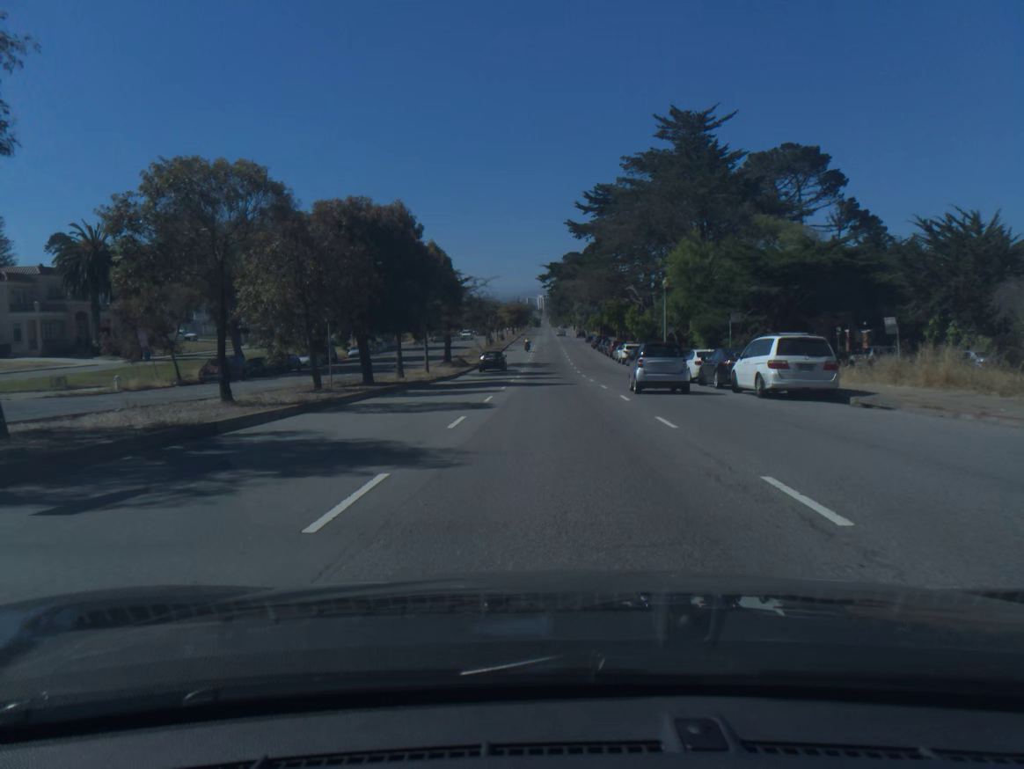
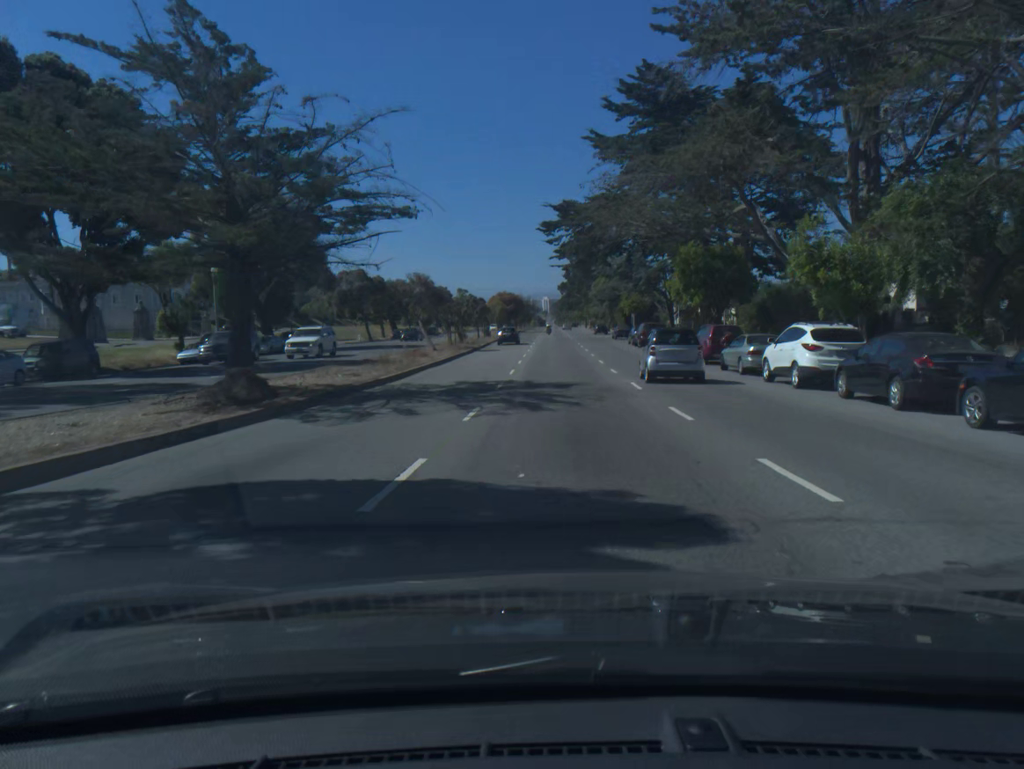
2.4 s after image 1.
(-0.2, +43.2) m; 0°
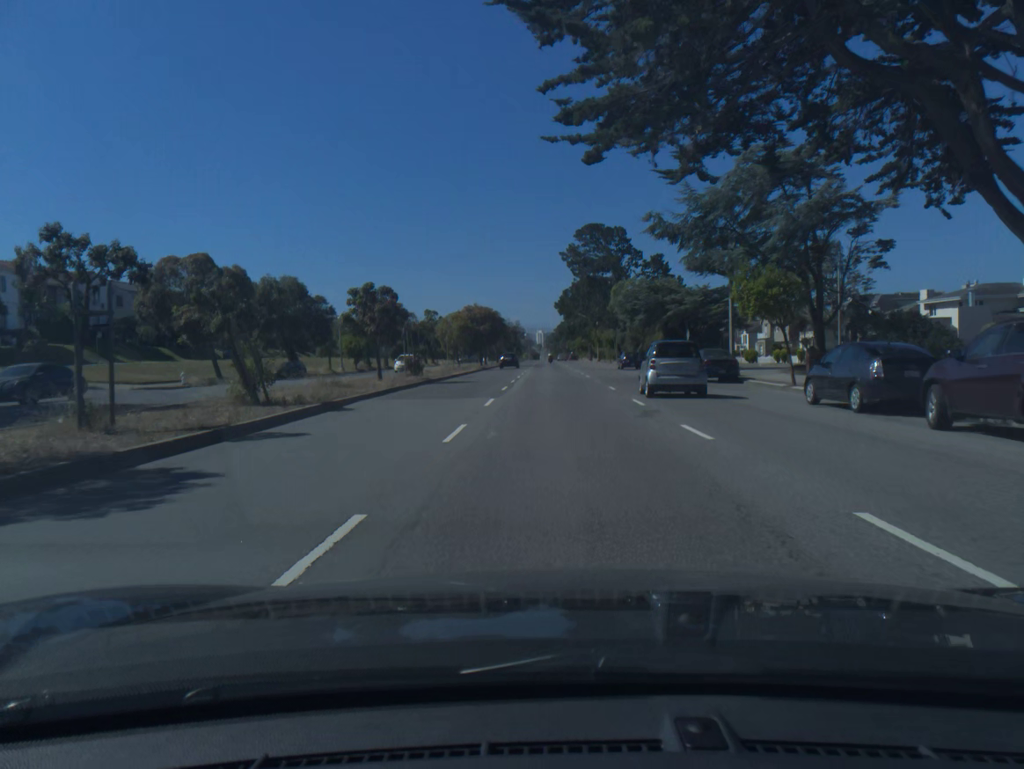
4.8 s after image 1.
(+0.3, +45.5) m; 0°
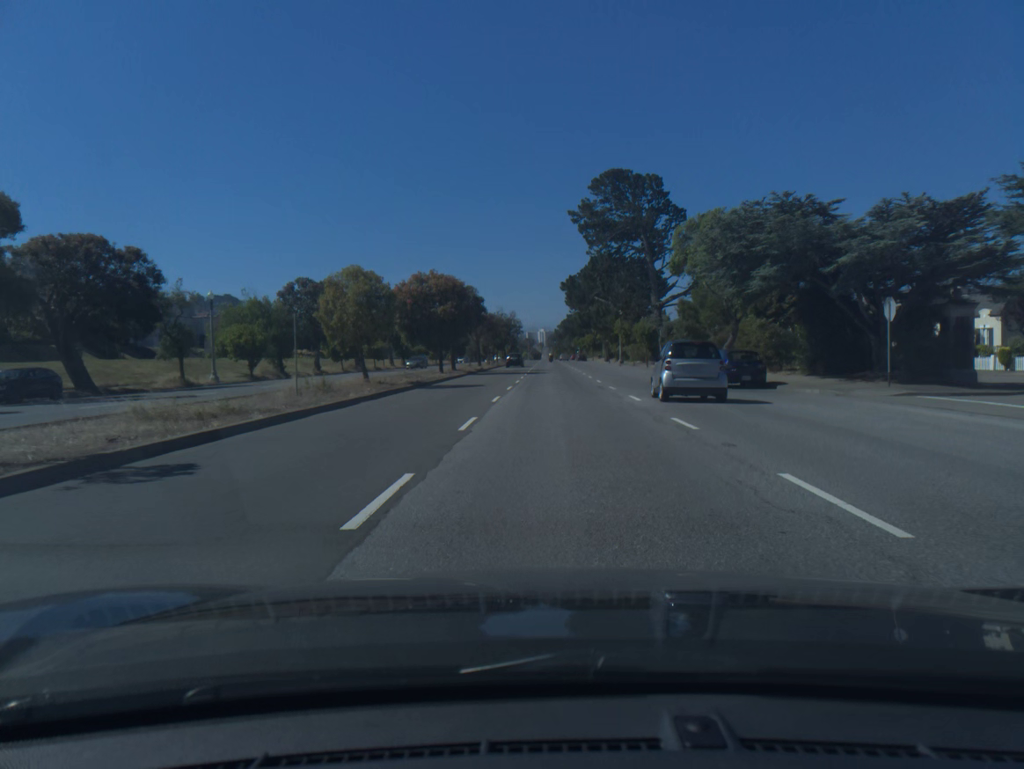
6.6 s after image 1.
(-0.1, +35.0) m; 0°
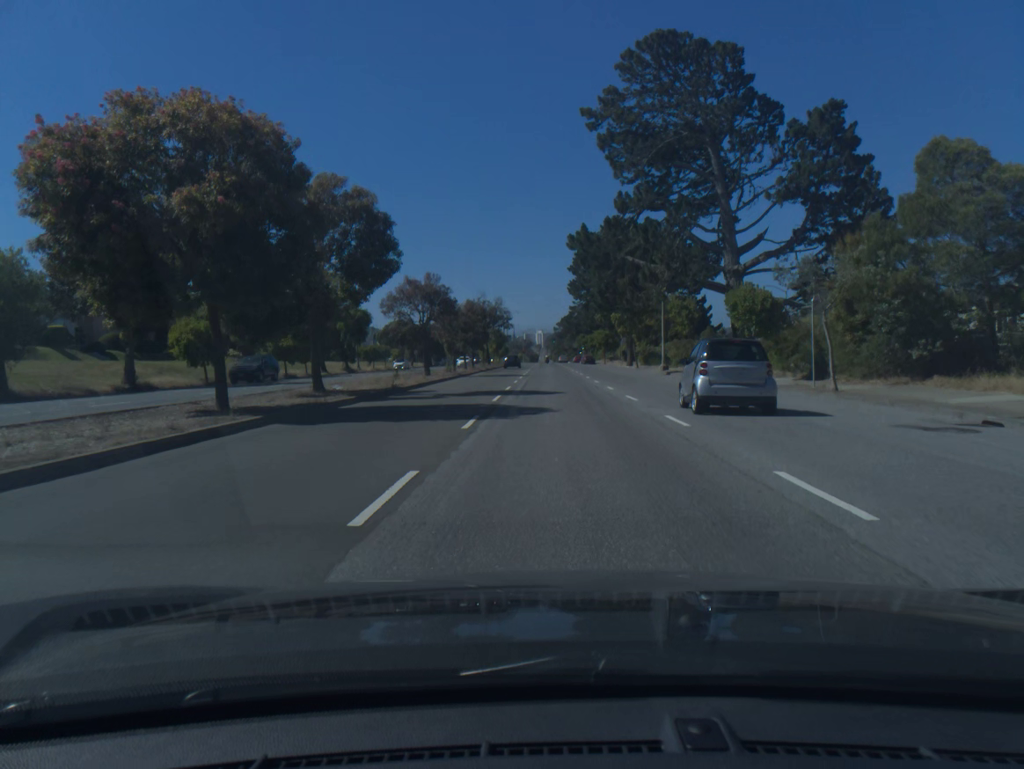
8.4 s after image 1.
(0.0, +36.0) m; 0°
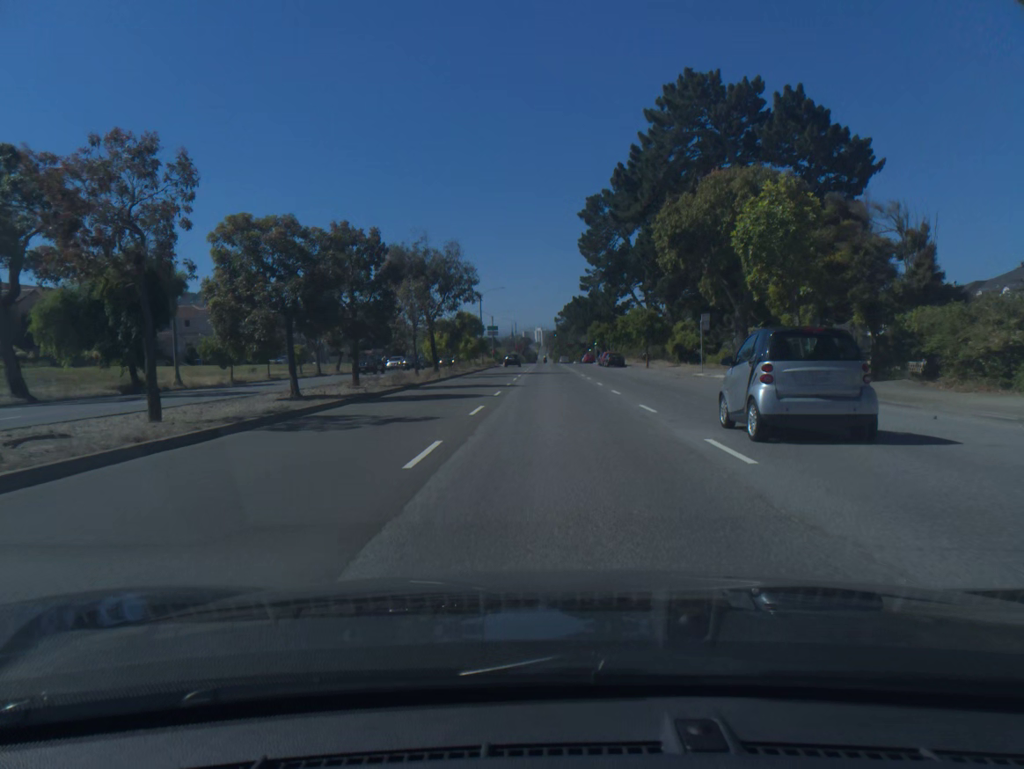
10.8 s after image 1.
(+0.1, +48.1) m; 0°
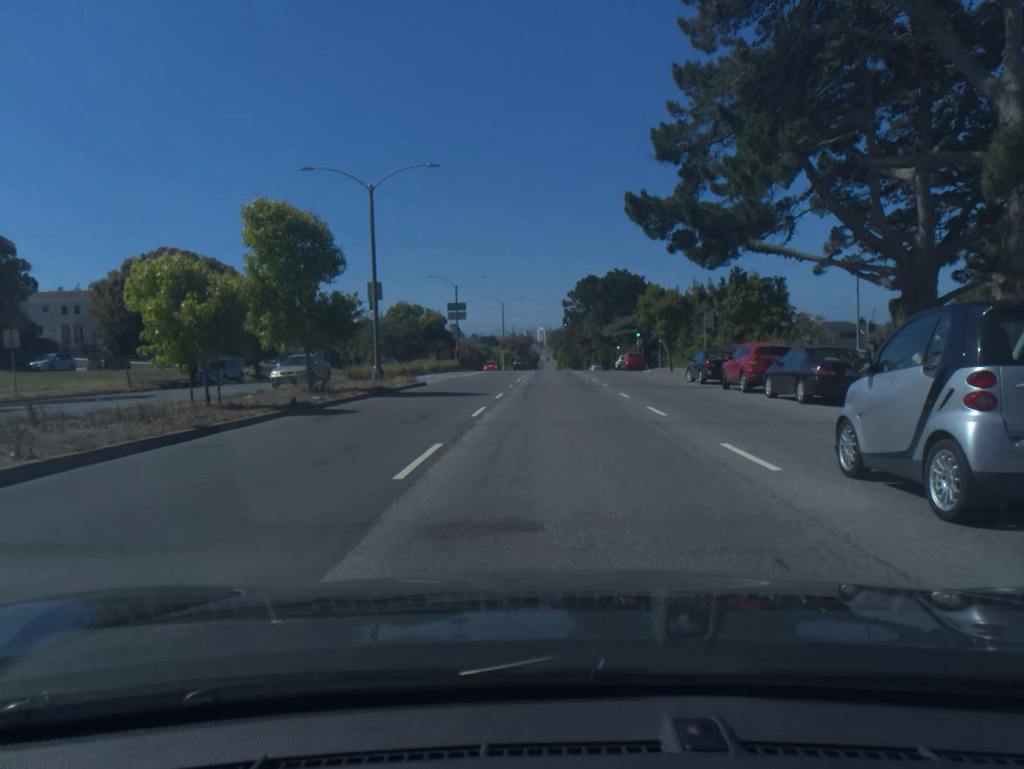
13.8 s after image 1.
(-0.1, +59.2) m; 0°
